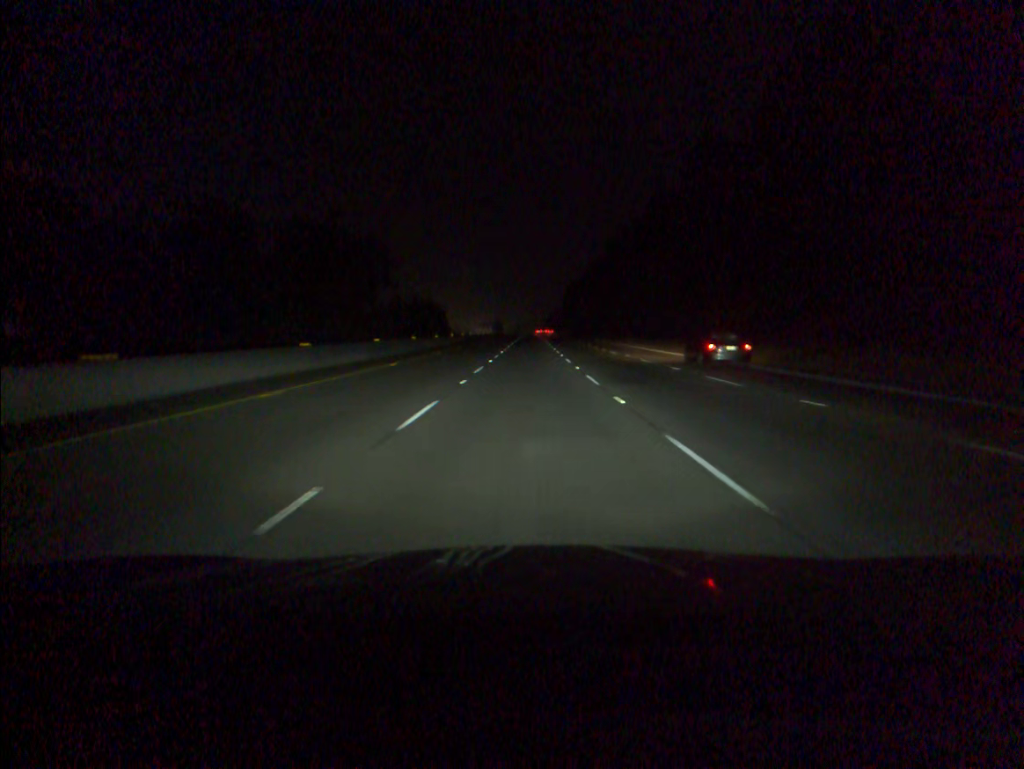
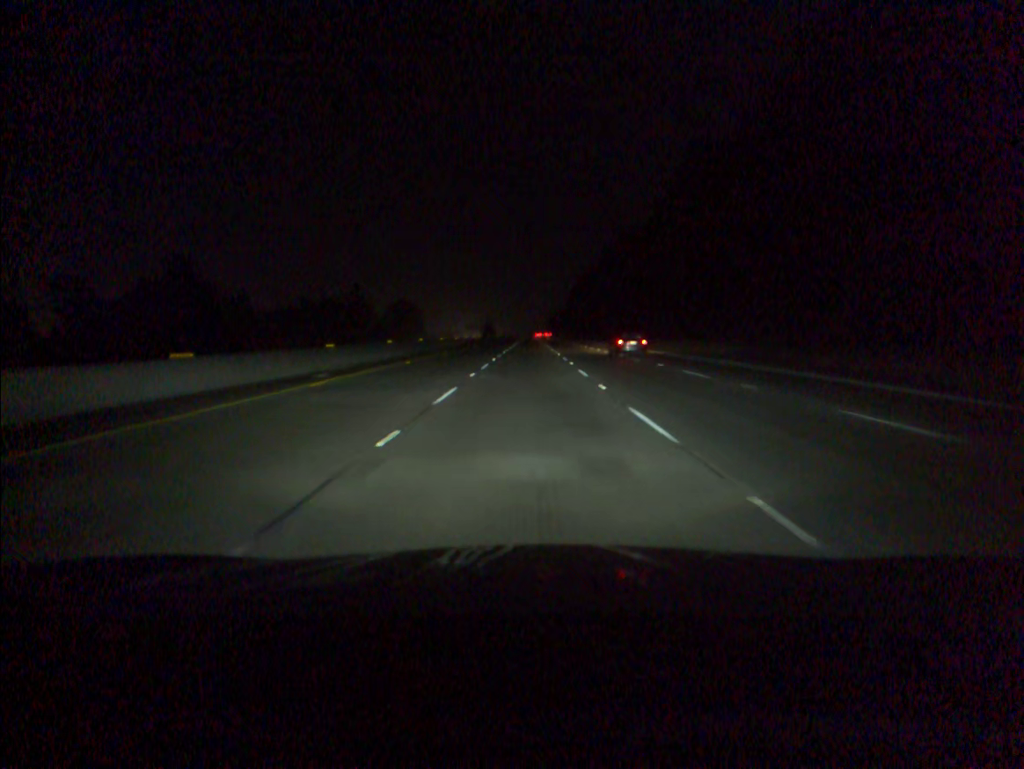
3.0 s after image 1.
(+0.1, +83.9) m; 0°
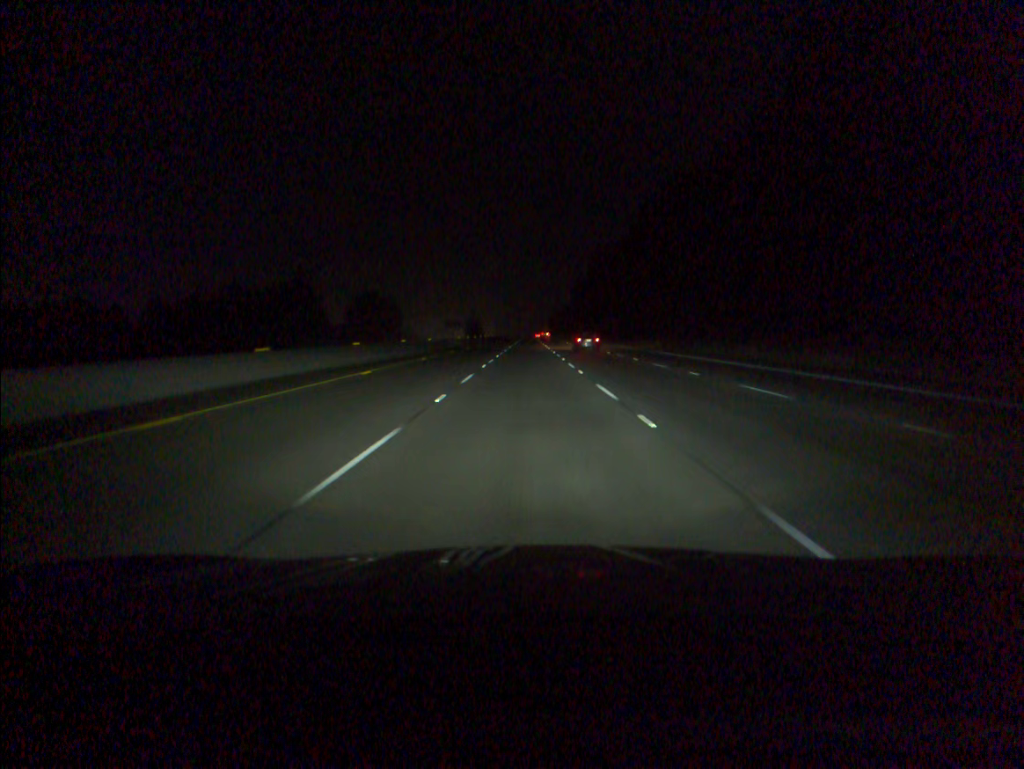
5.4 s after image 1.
(0.0, +66.9) m; 0°
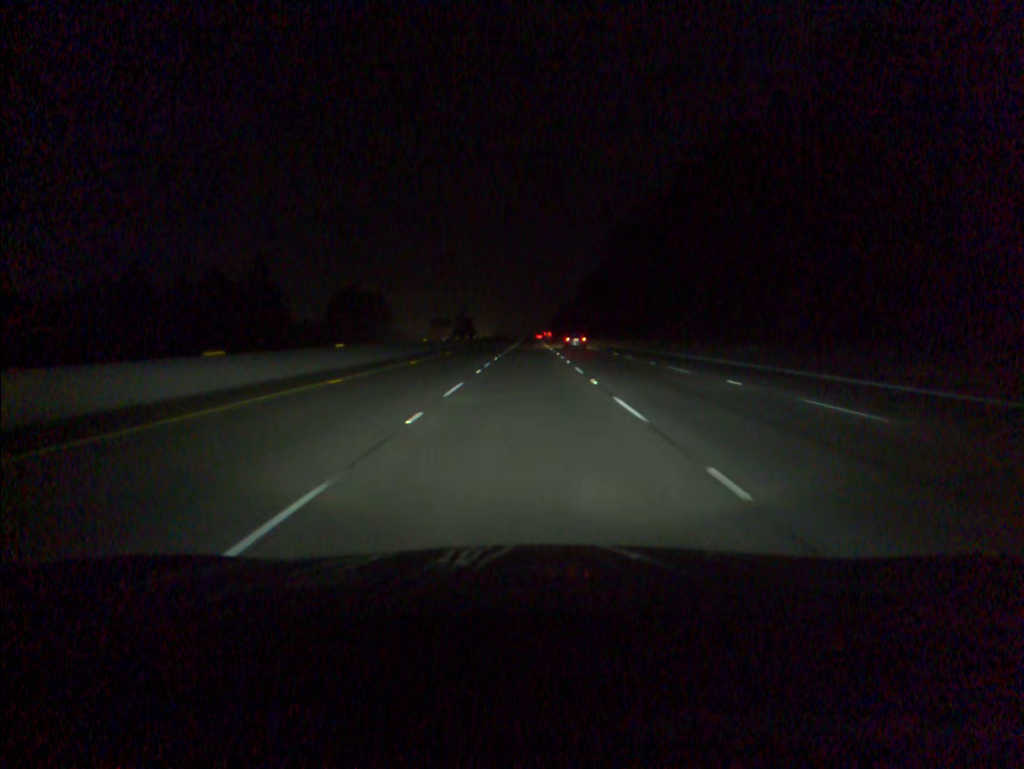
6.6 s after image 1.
(0.0, +33.5) m; 0°
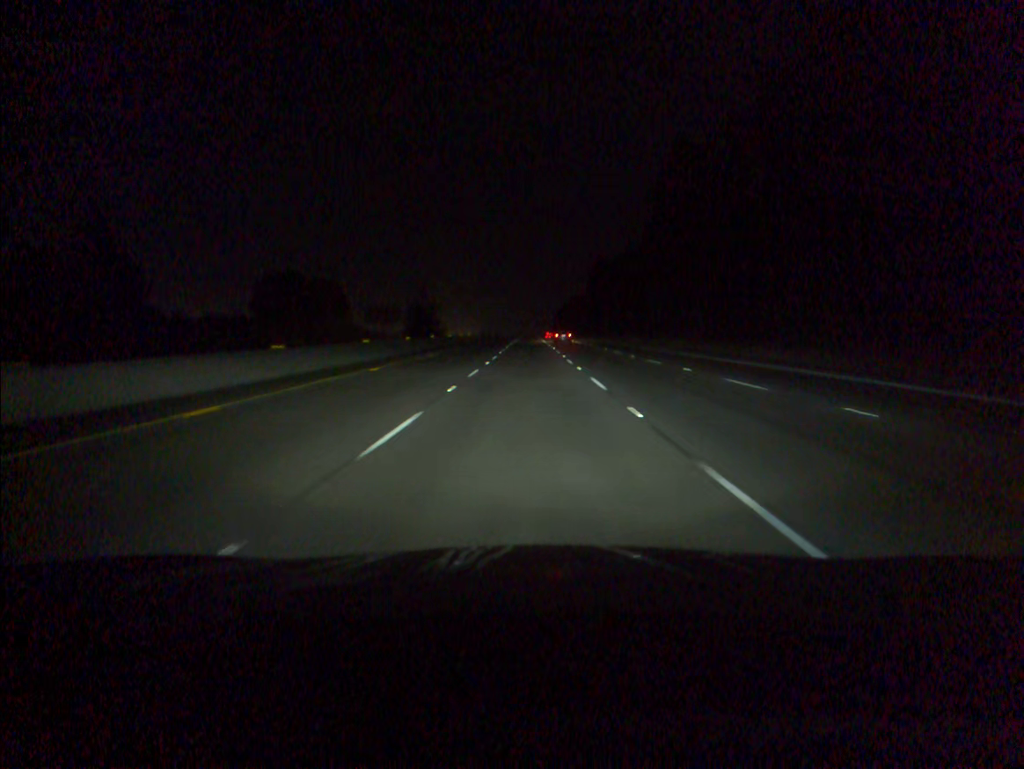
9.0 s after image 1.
(0.0, +67.0) m; 0°
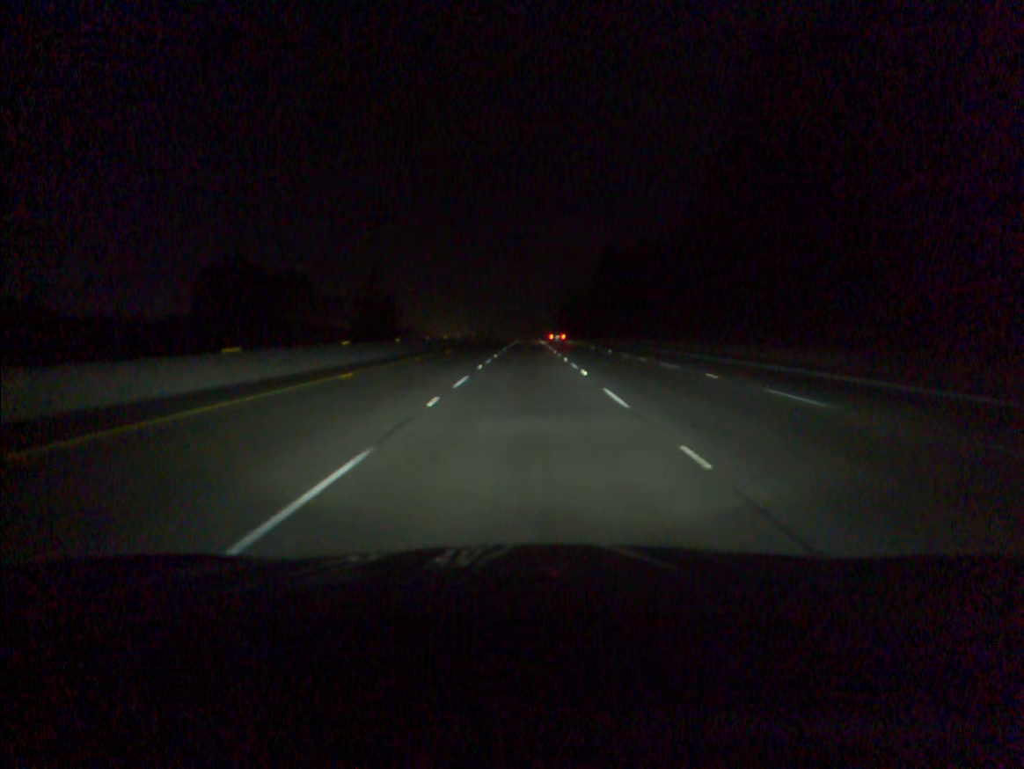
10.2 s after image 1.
(+0.1, +33.6) m; 0°
